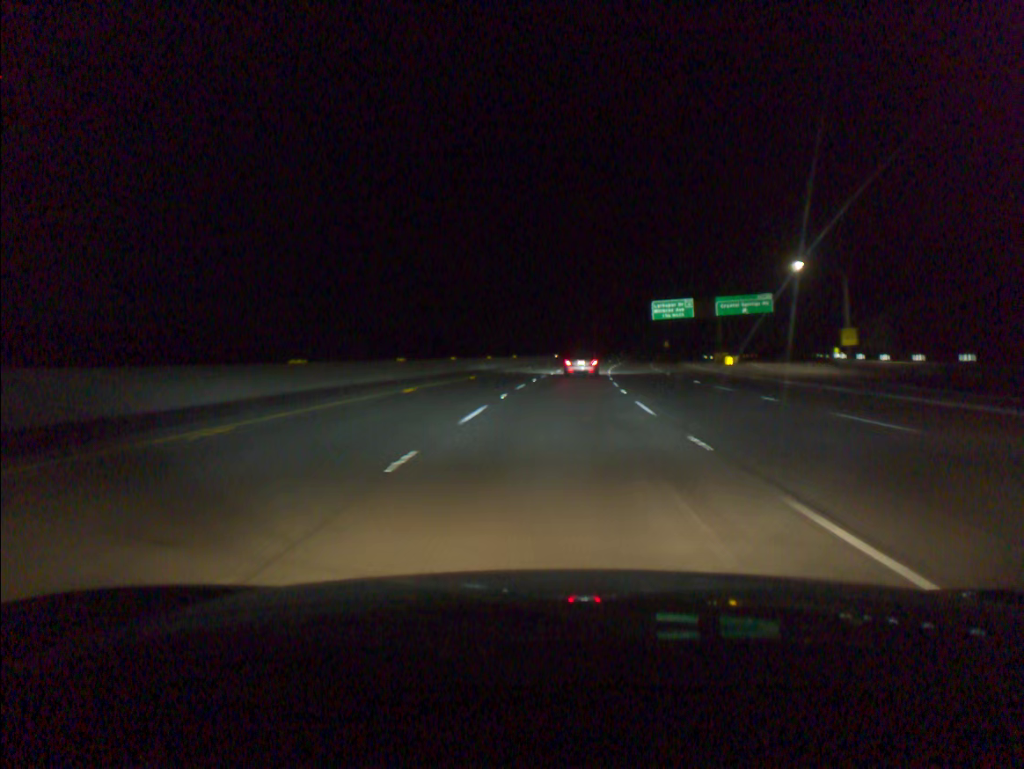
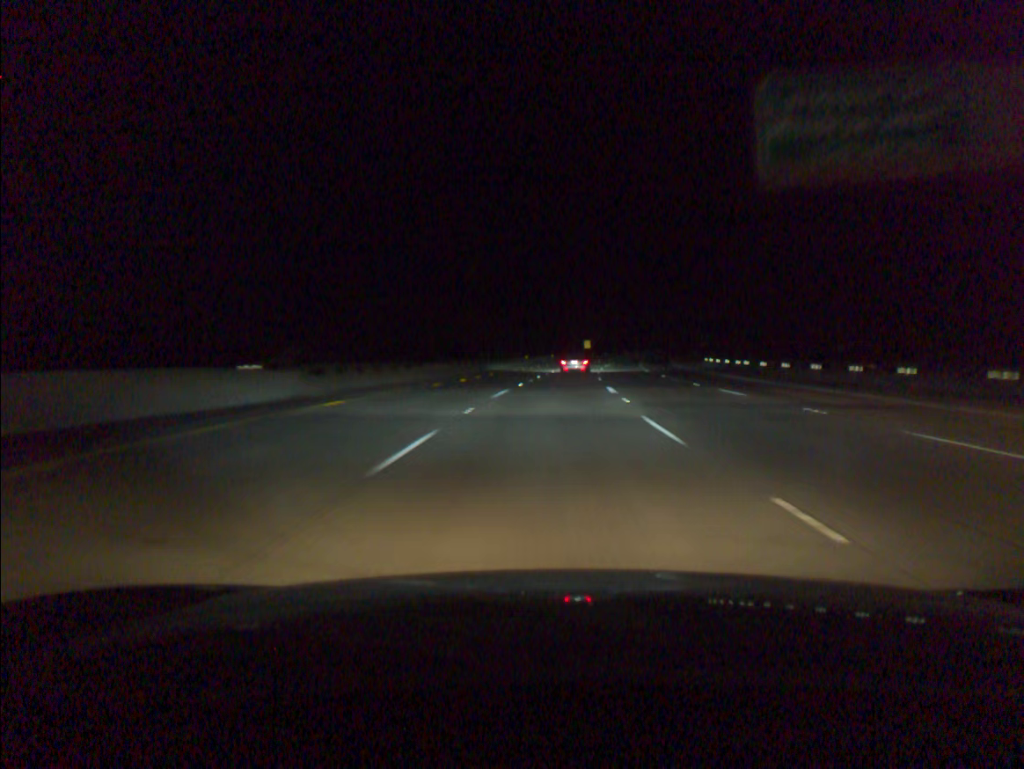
(+6.8, +90.4) m; +8°
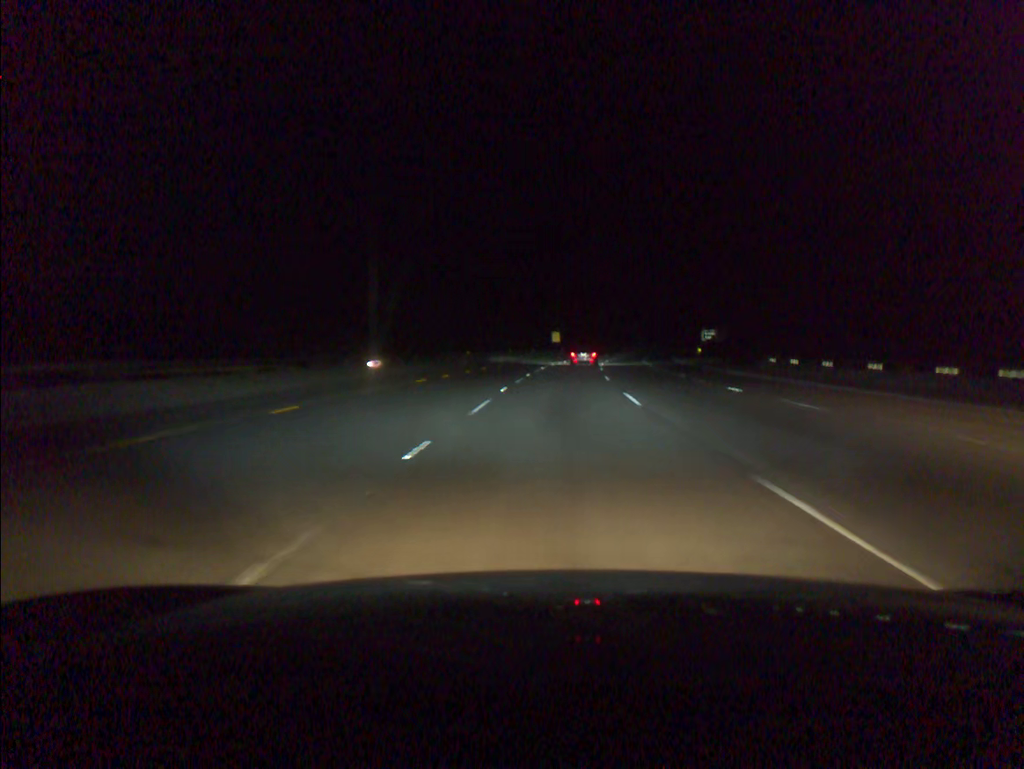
(+0.9, +36.4) m; +3°
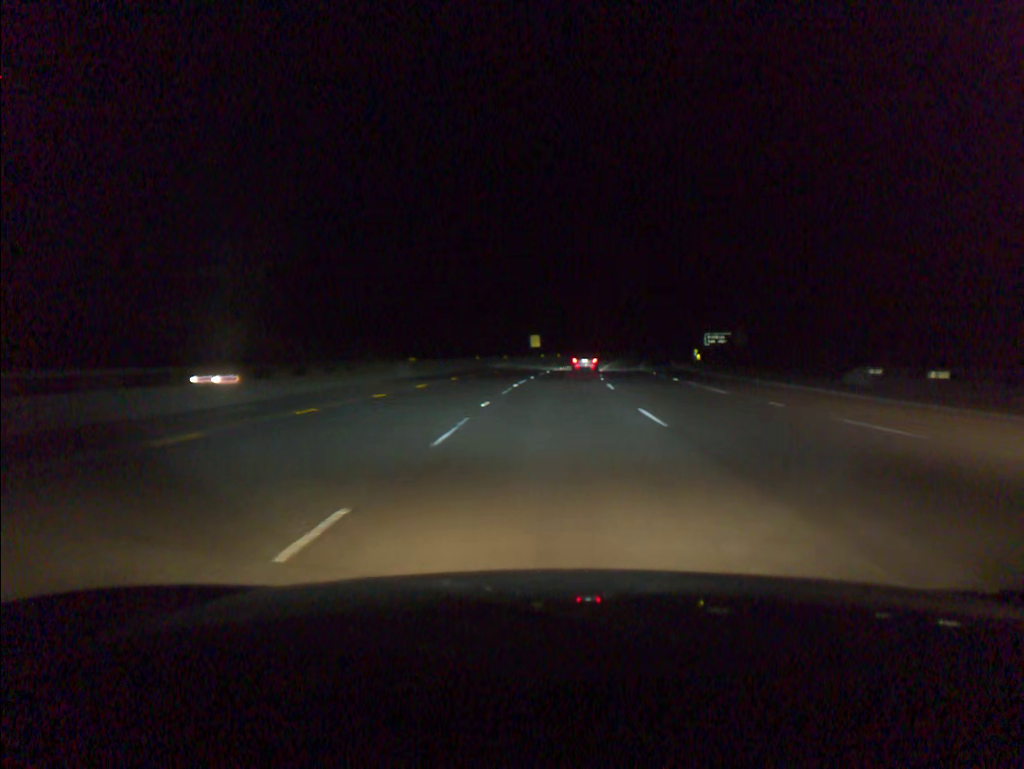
(+0.3, +18.2) m; +2°
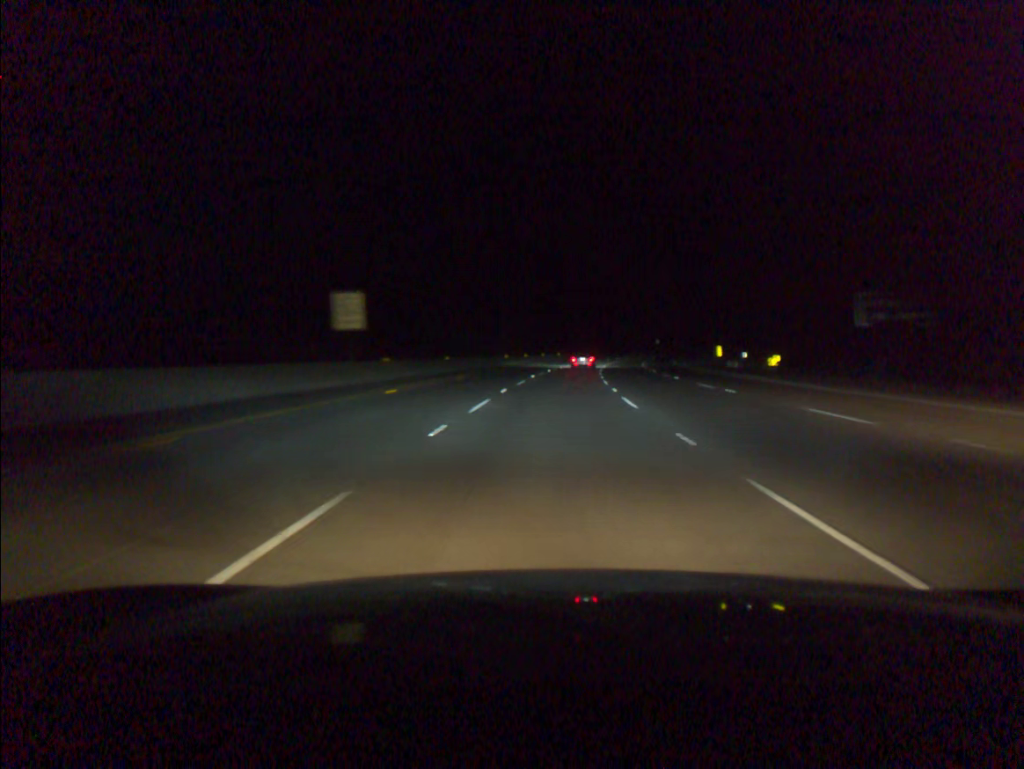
(+3.8, +72.9) m; +6°
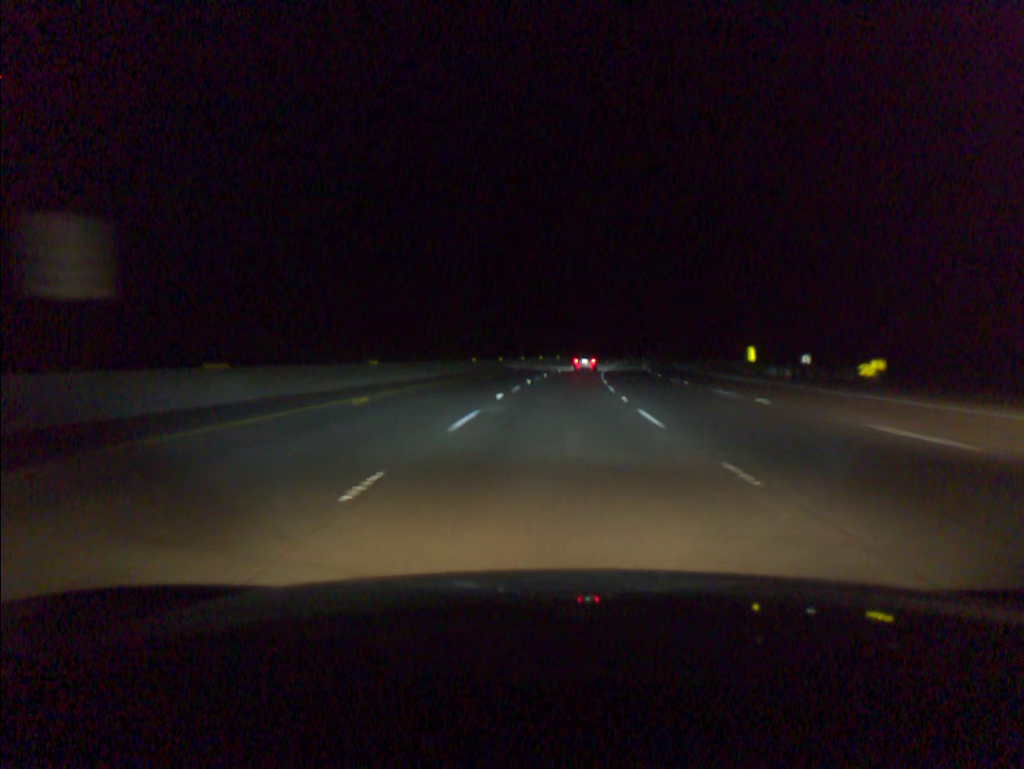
(+0.2, +18.2) m; +1°
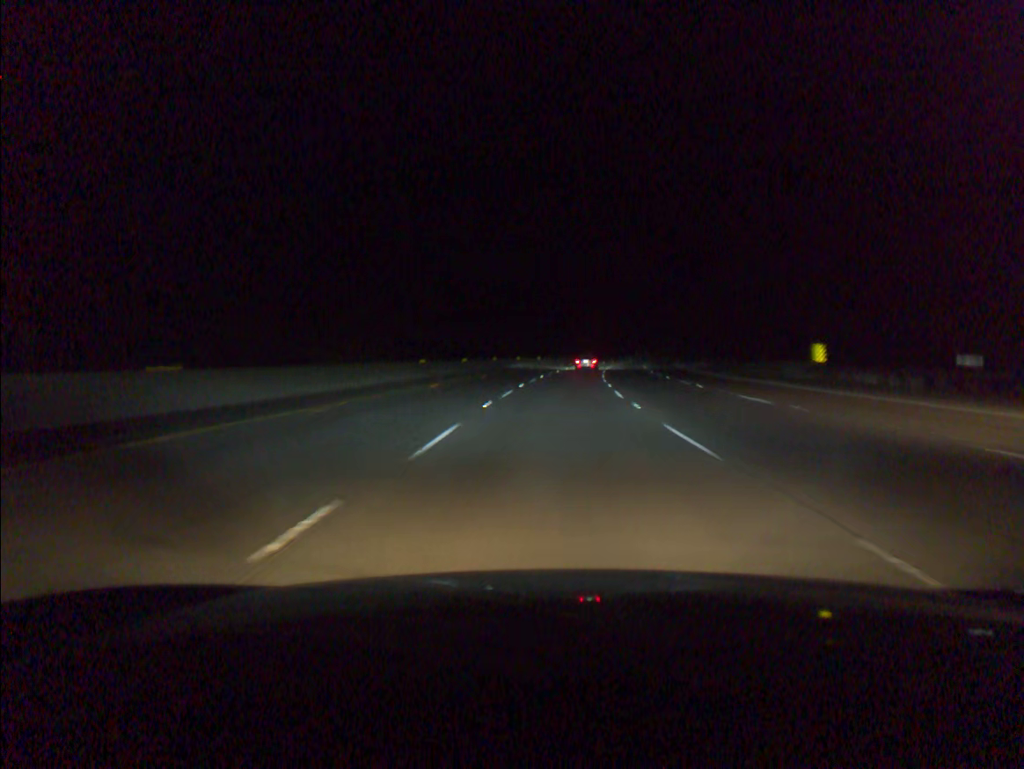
(+0.2, +18.2) m; +1°
